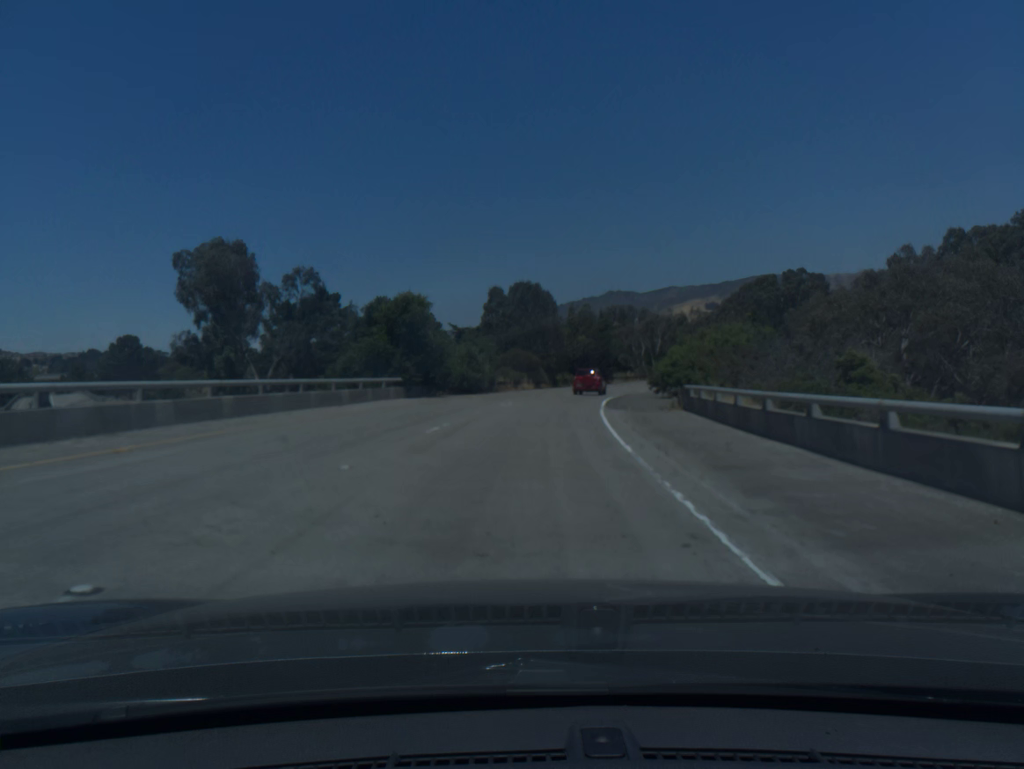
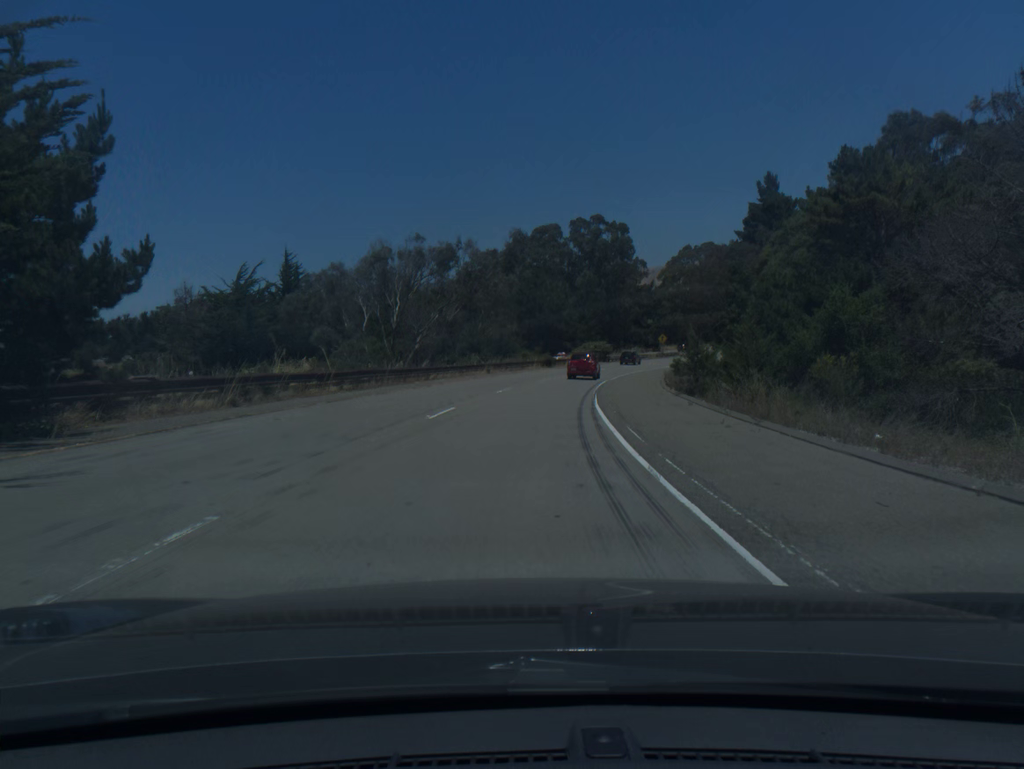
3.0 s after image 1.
(+13.9, +84.5) m; +19°
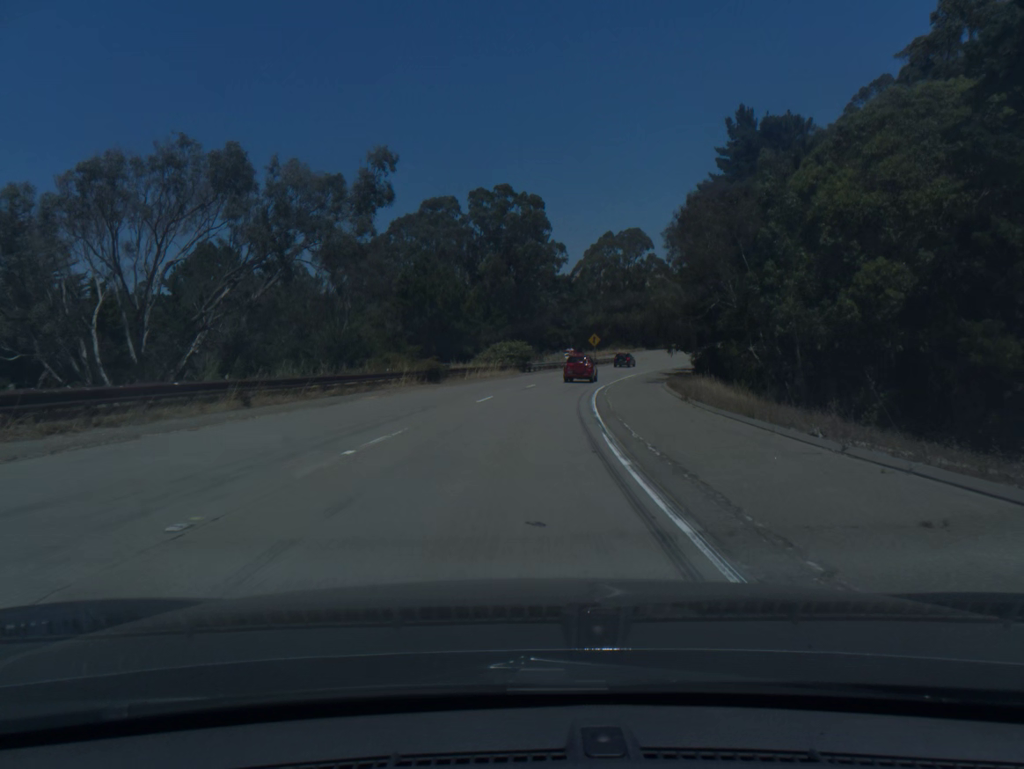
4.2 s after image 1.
(+2.3, +34.9) m; +7°
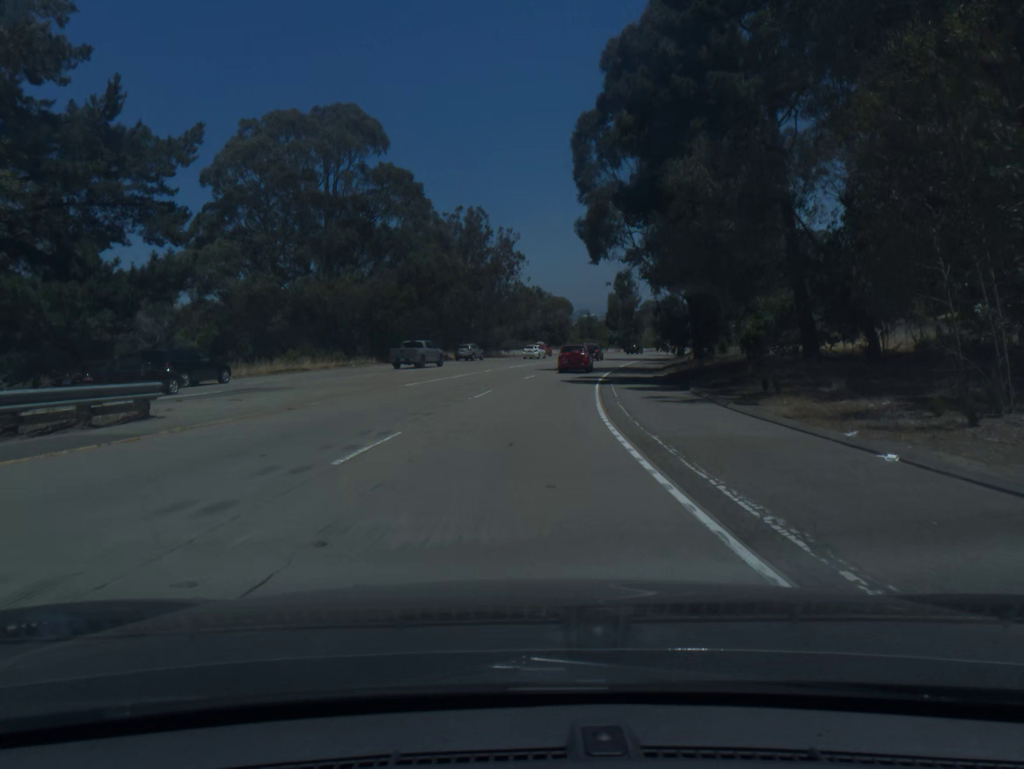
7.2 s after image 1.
(+14.1, +87.3) m; +19°
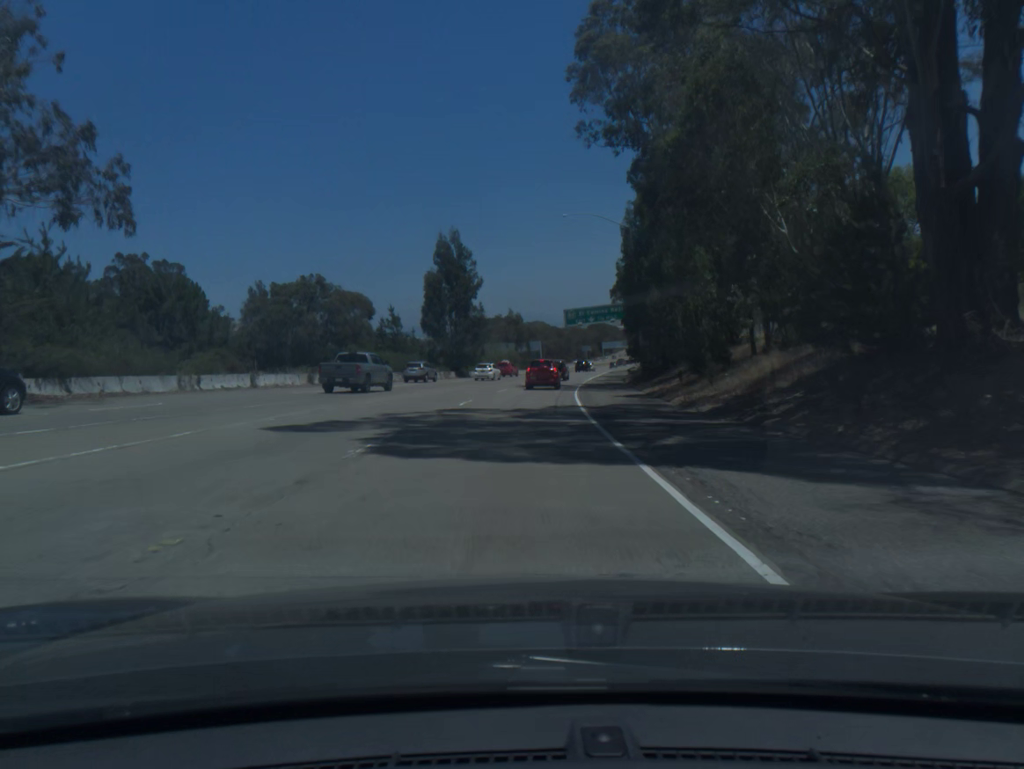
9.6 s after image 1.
(+9.0, +71.0) m; +13°
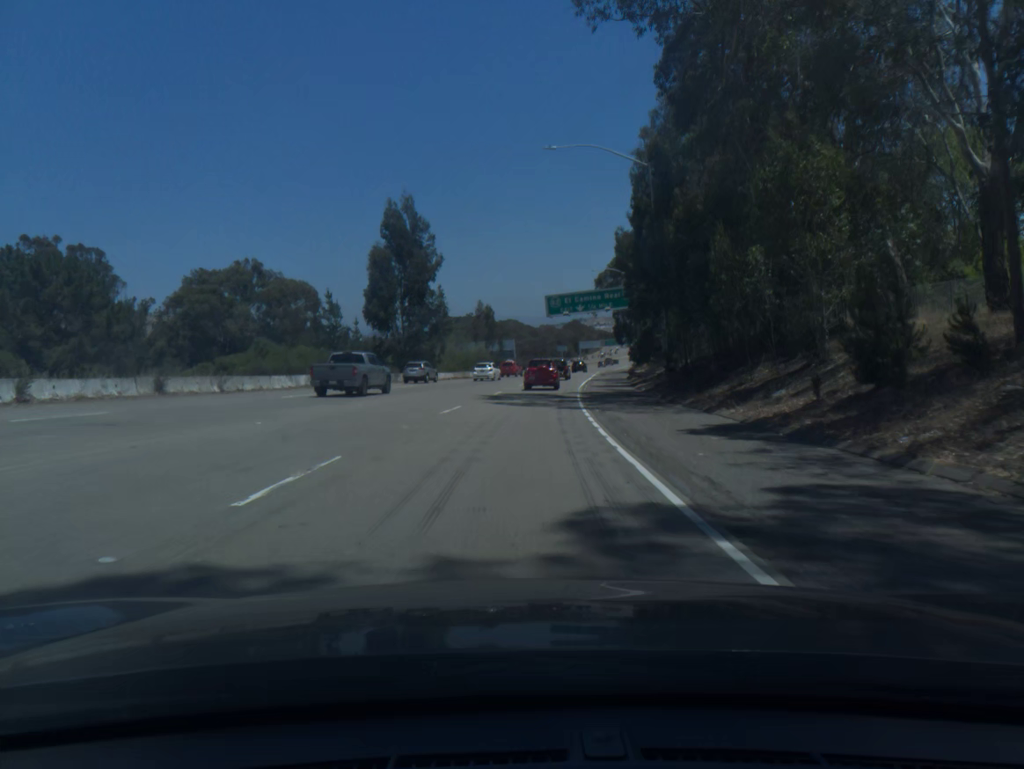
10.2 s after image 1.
(+0.3, +18.0) m; +2°
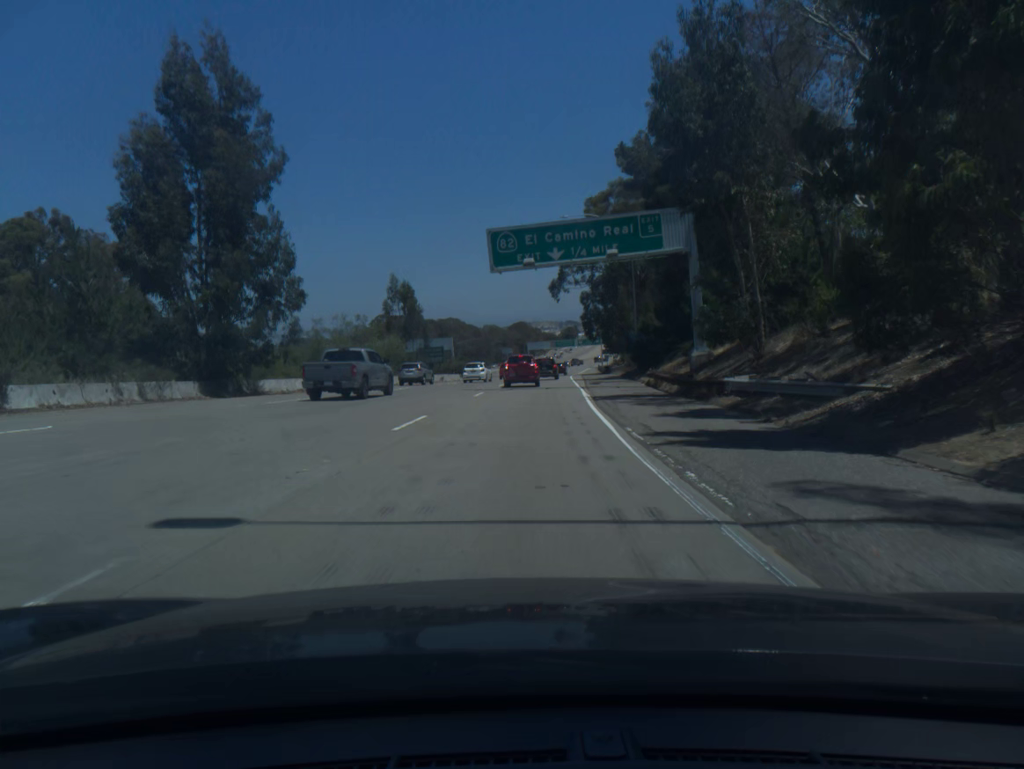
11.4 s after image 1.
(+1.3, +35.6) m; +4°
